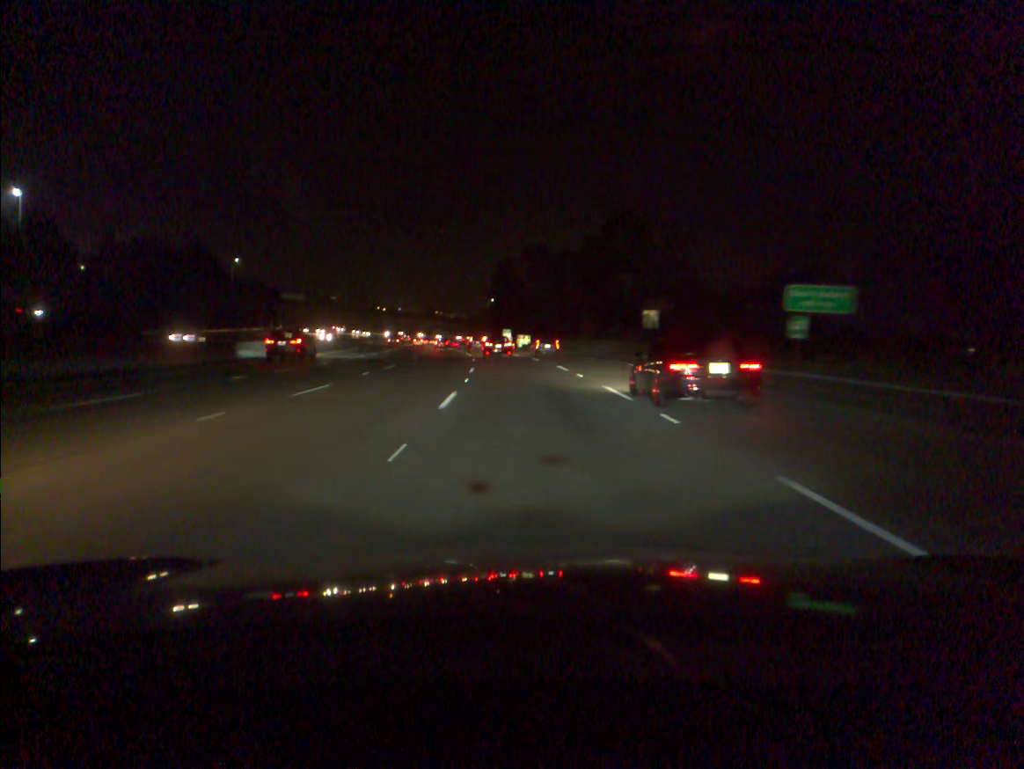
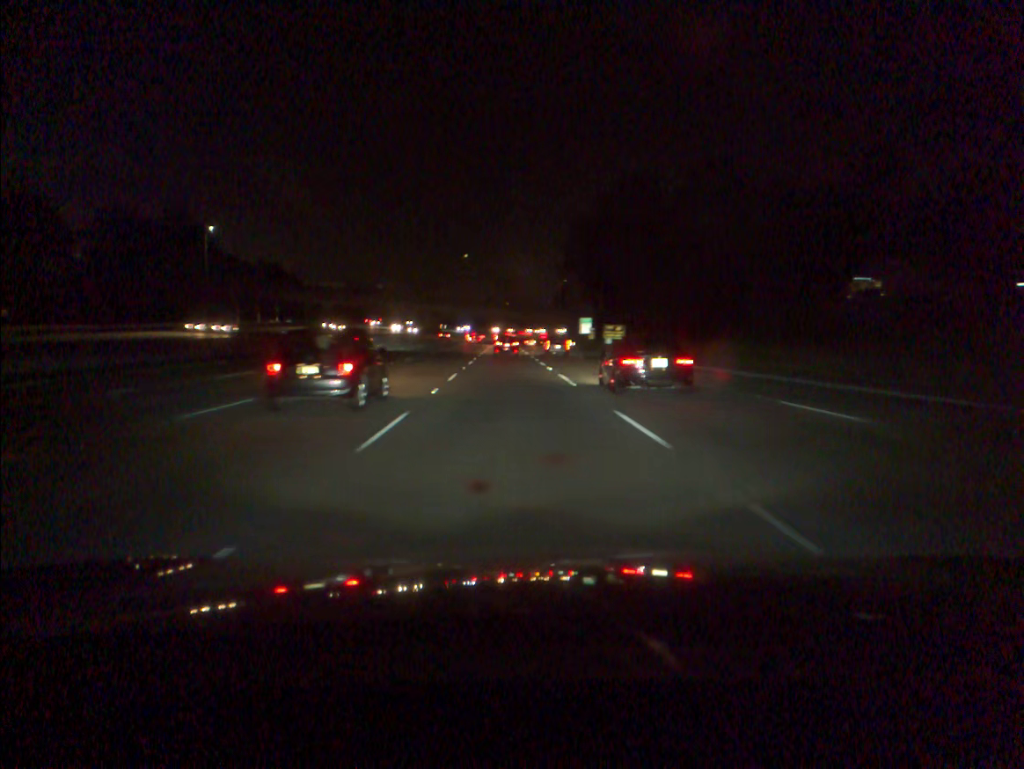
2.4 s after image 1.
(-2.5, +63.7) m; -5°
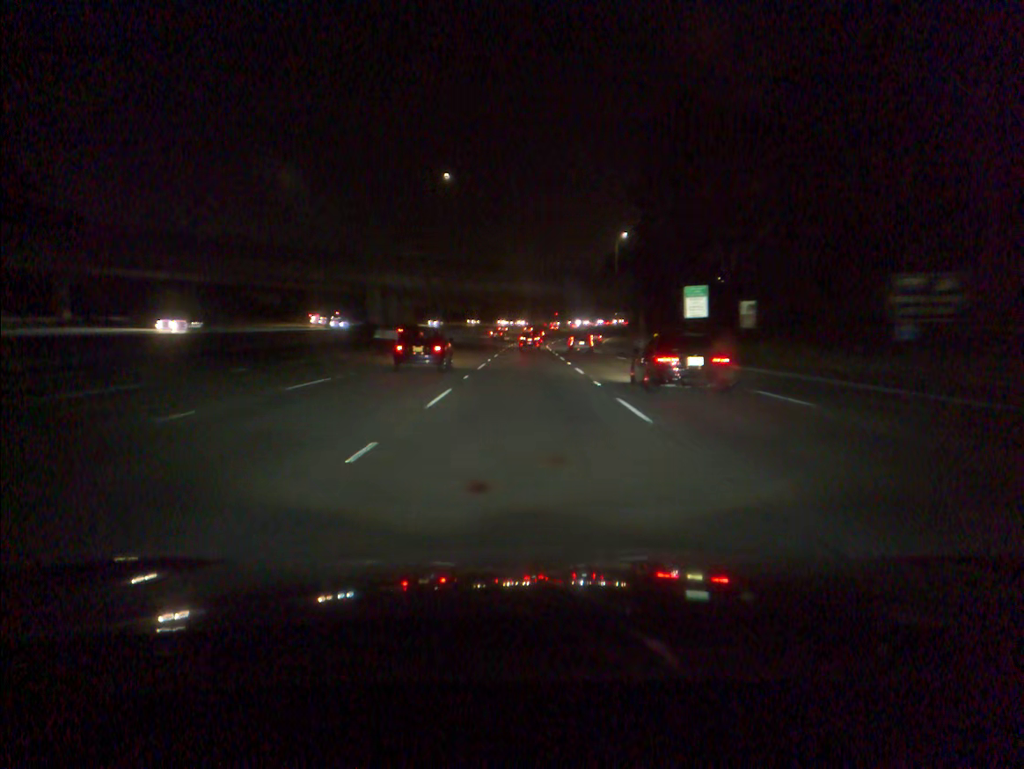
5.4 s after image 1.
(-2.0, +82.8) m; -2°
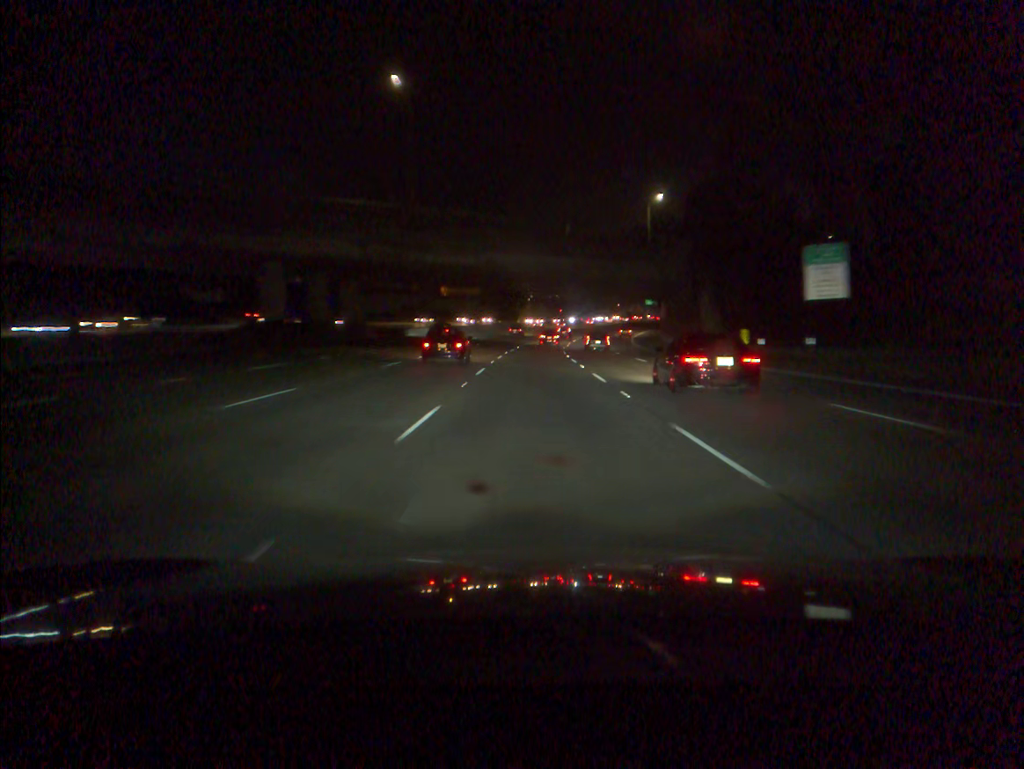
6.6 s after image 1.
(-0.1, +33.4) m; 0°
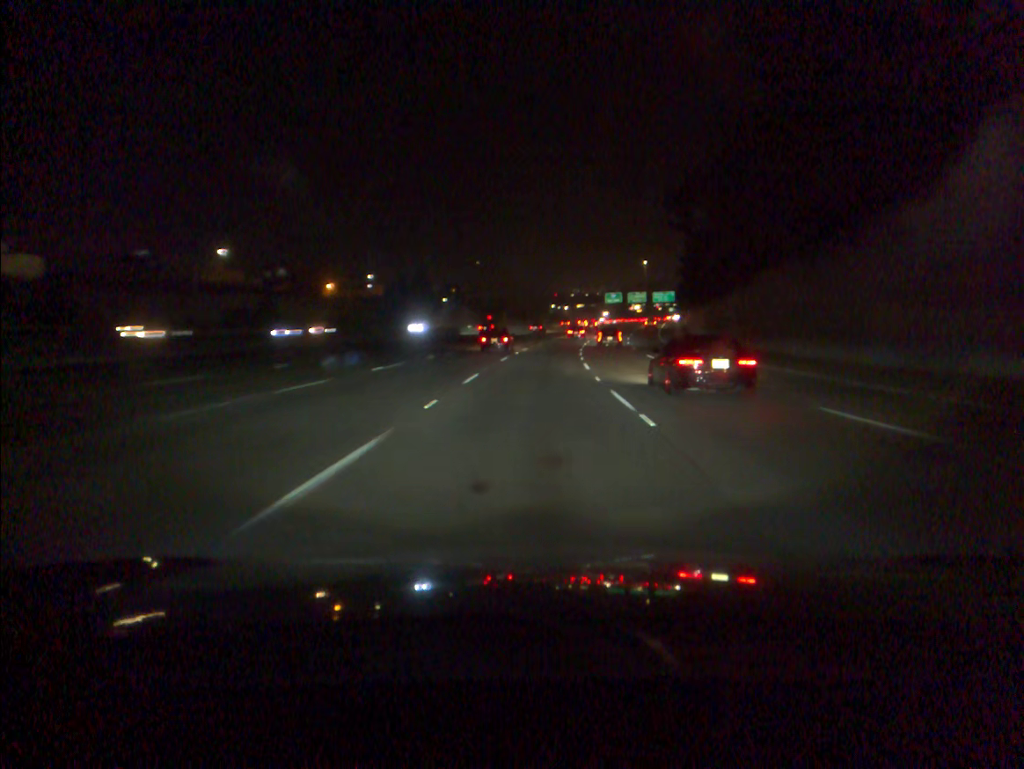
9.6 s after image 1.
(+2.7, +83.2) m; +5°
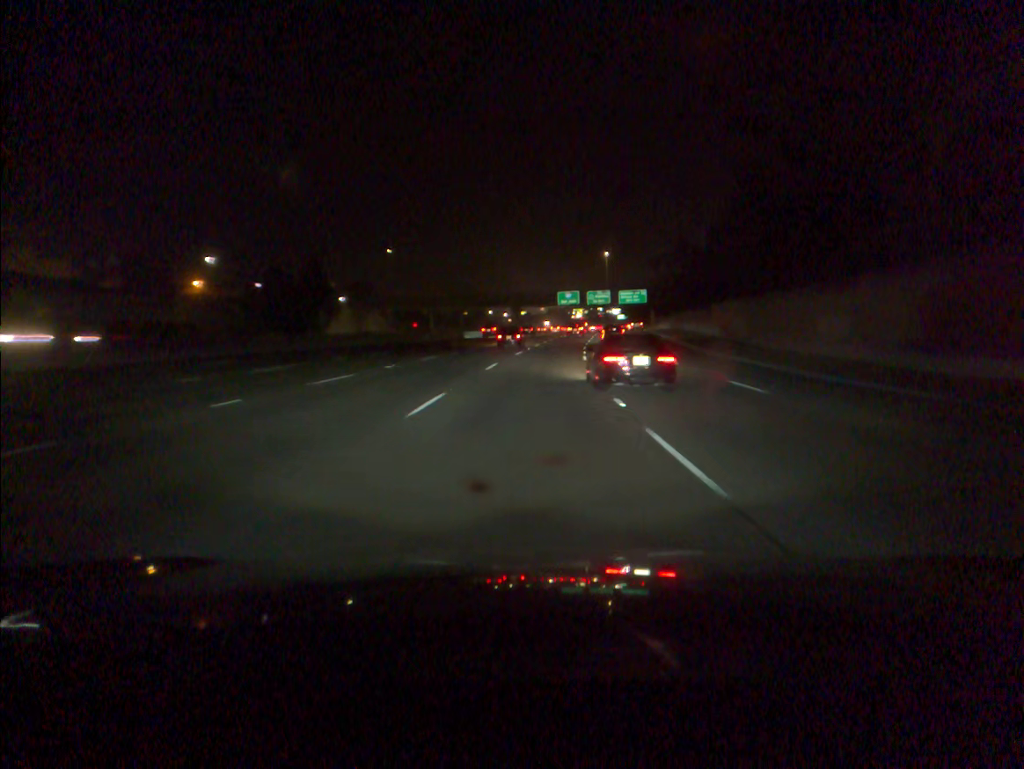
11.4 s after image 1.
(+2.0, +50.9) m; +4°
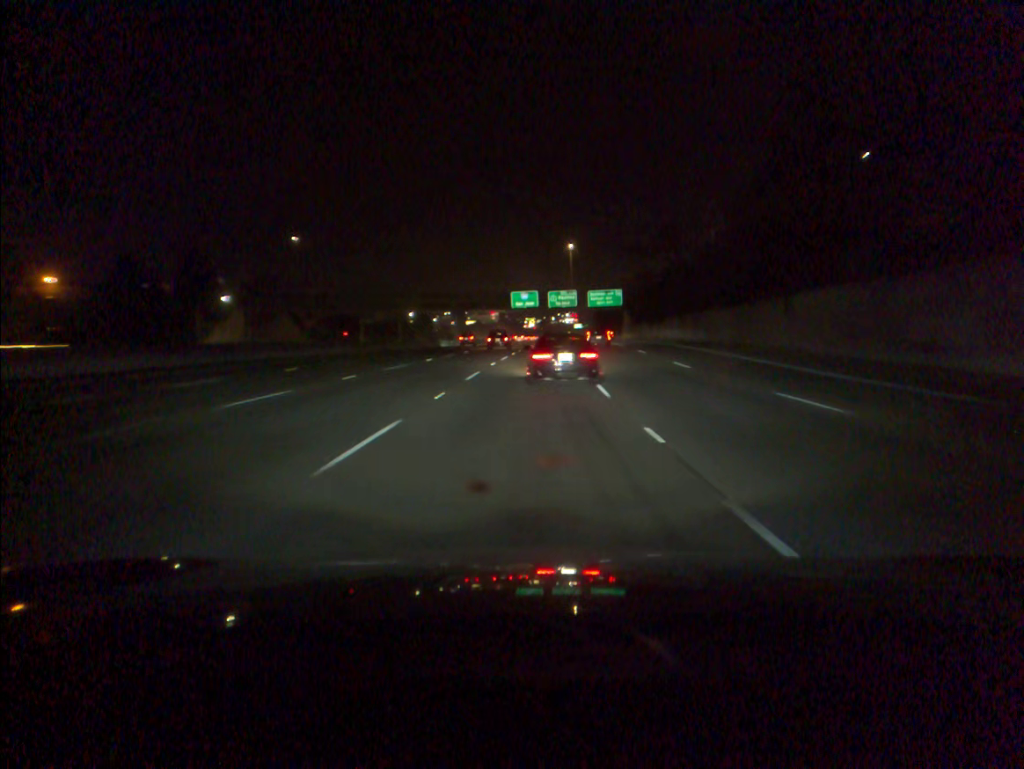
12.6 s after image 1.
(+1.0, +34.3) m; +4°
